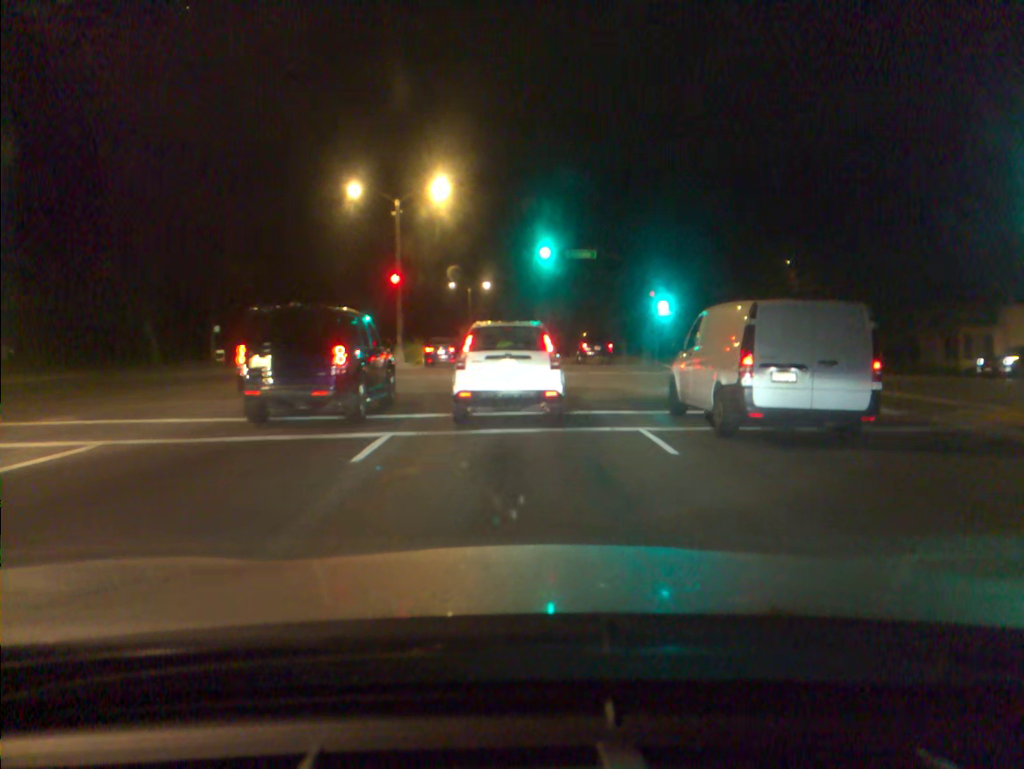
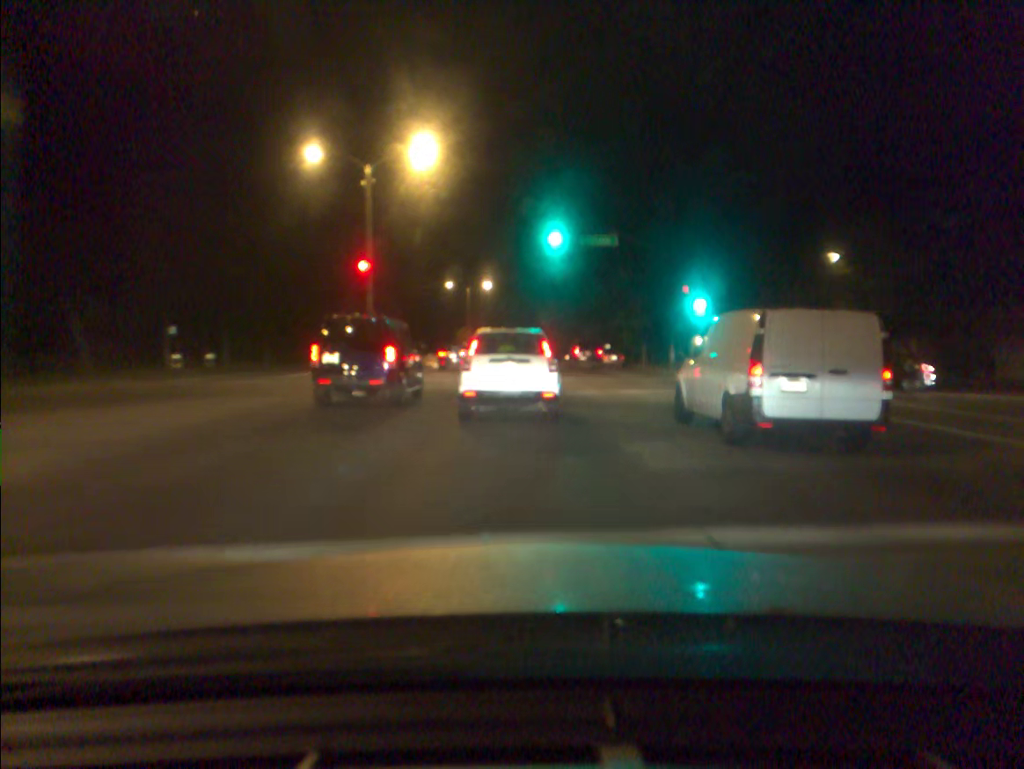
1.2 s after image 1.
(0.0, +8.9) m; 0°
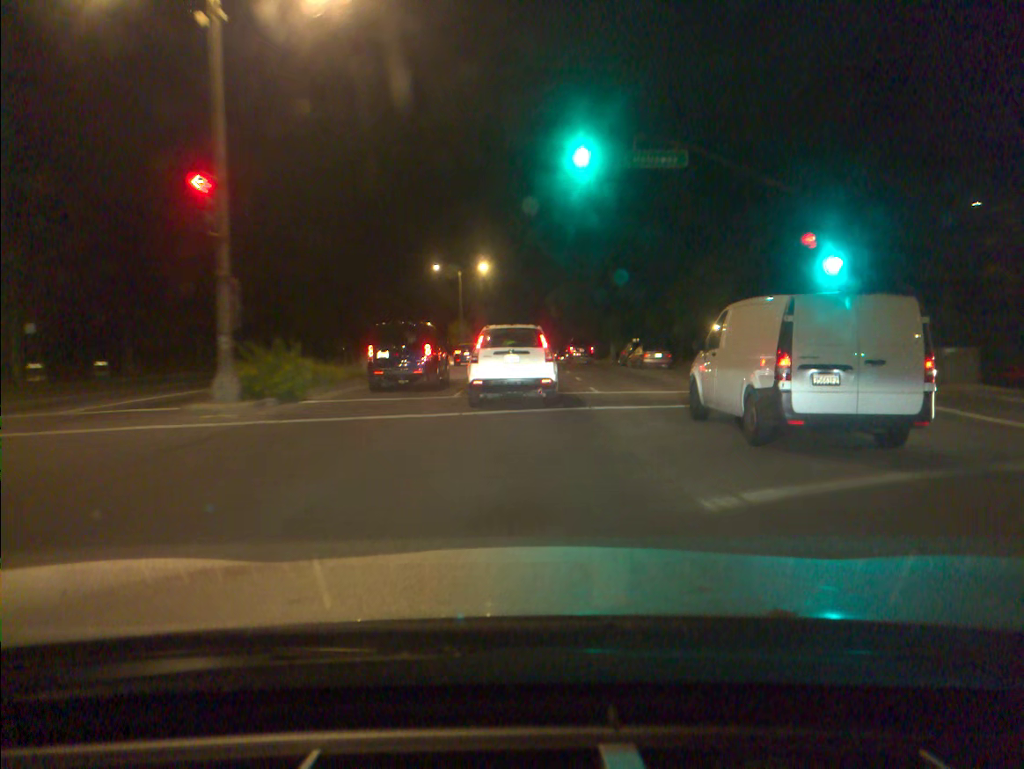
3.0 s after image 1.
(0.0, +15.5) m; 0°
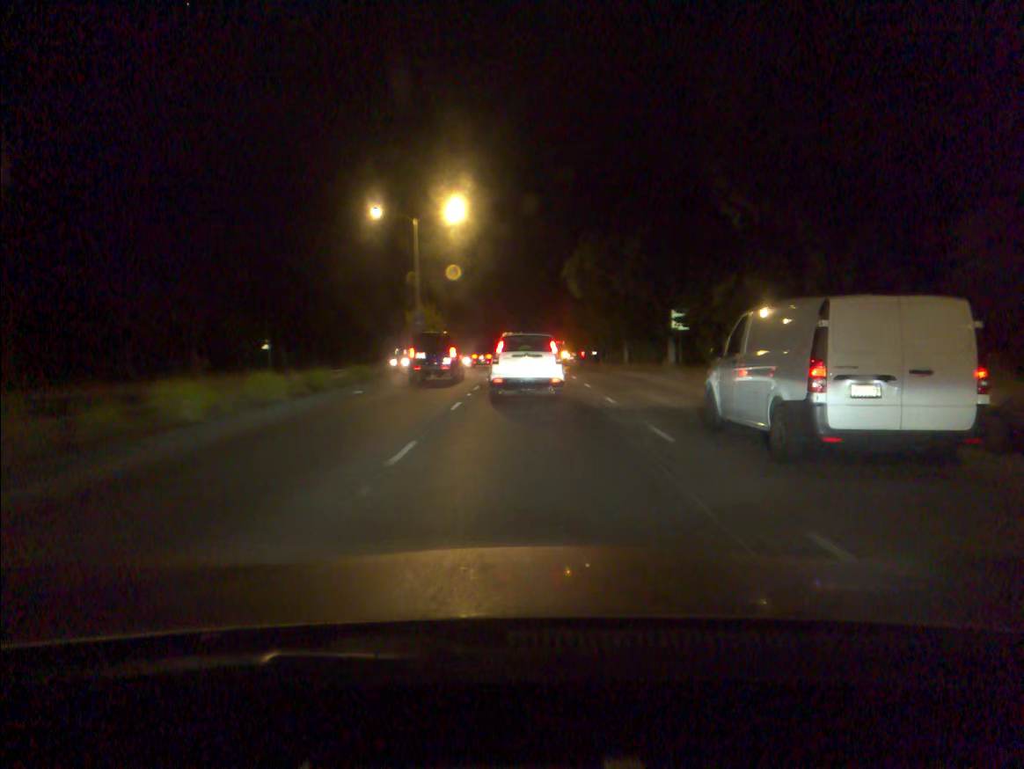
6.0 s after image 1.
(-0.1, +30.5) m; 0°
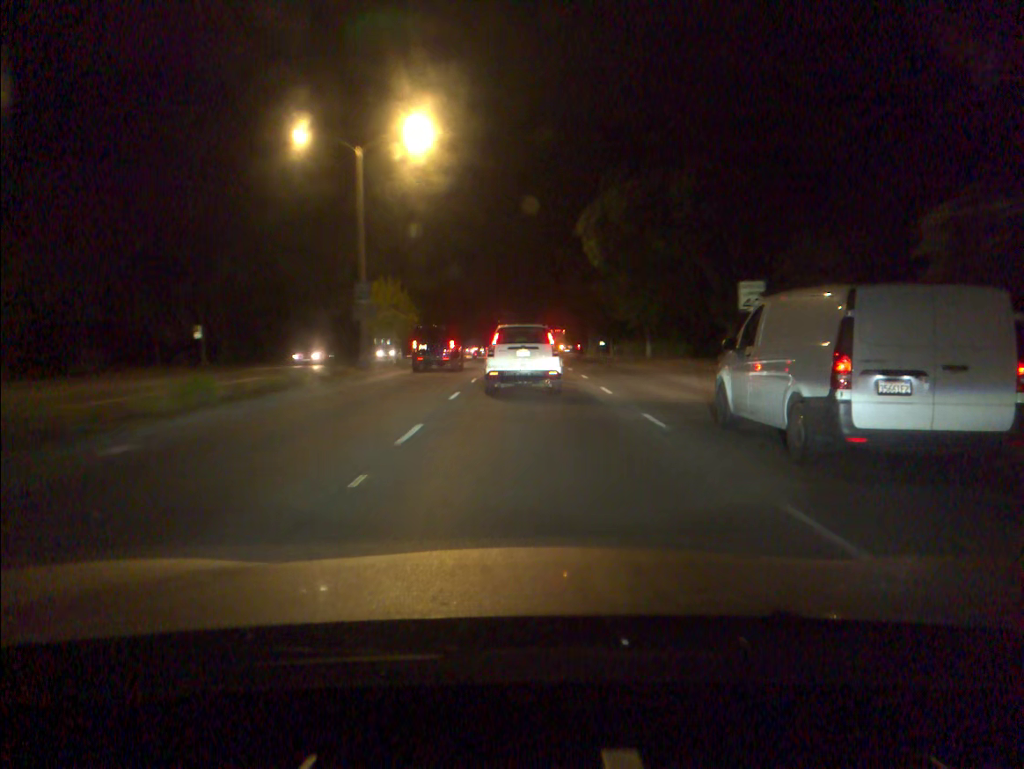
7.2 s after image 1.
(0.0, +14.1) m; 0°
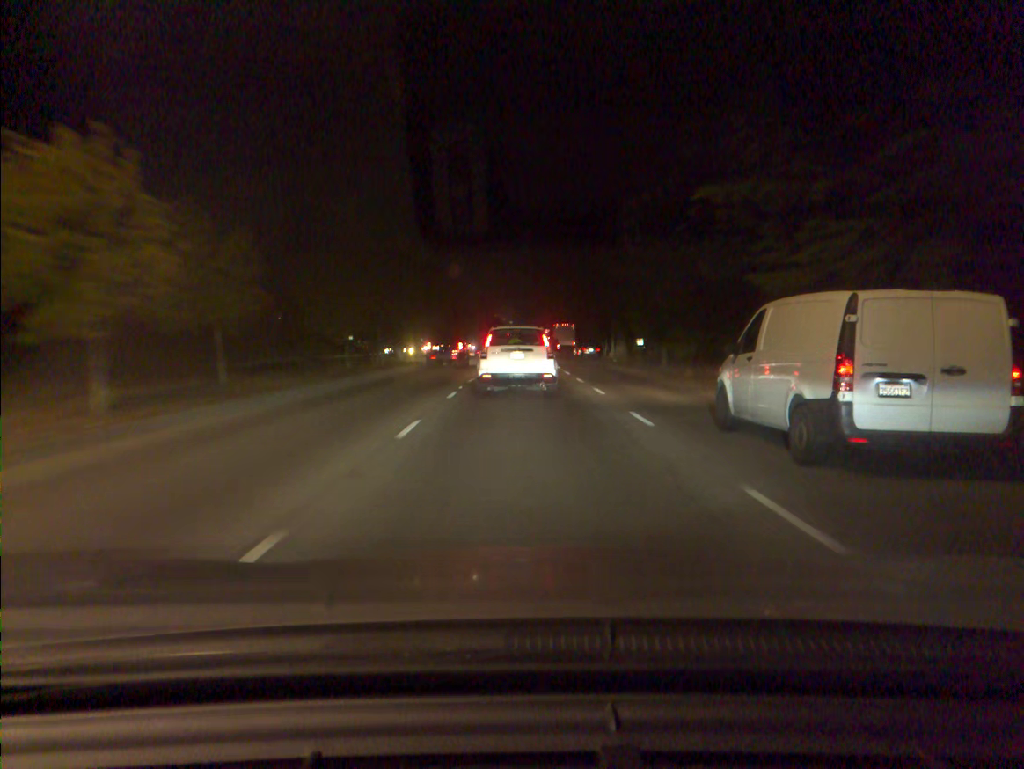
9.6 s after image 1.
(+0.1, +28.7) m; 0°
